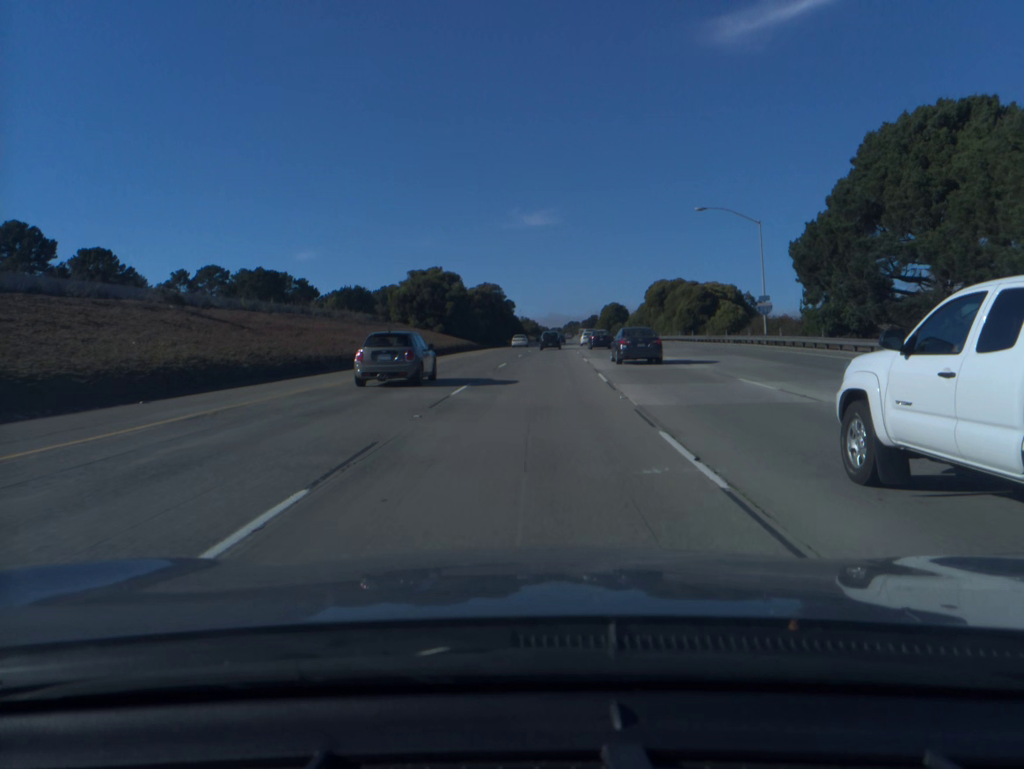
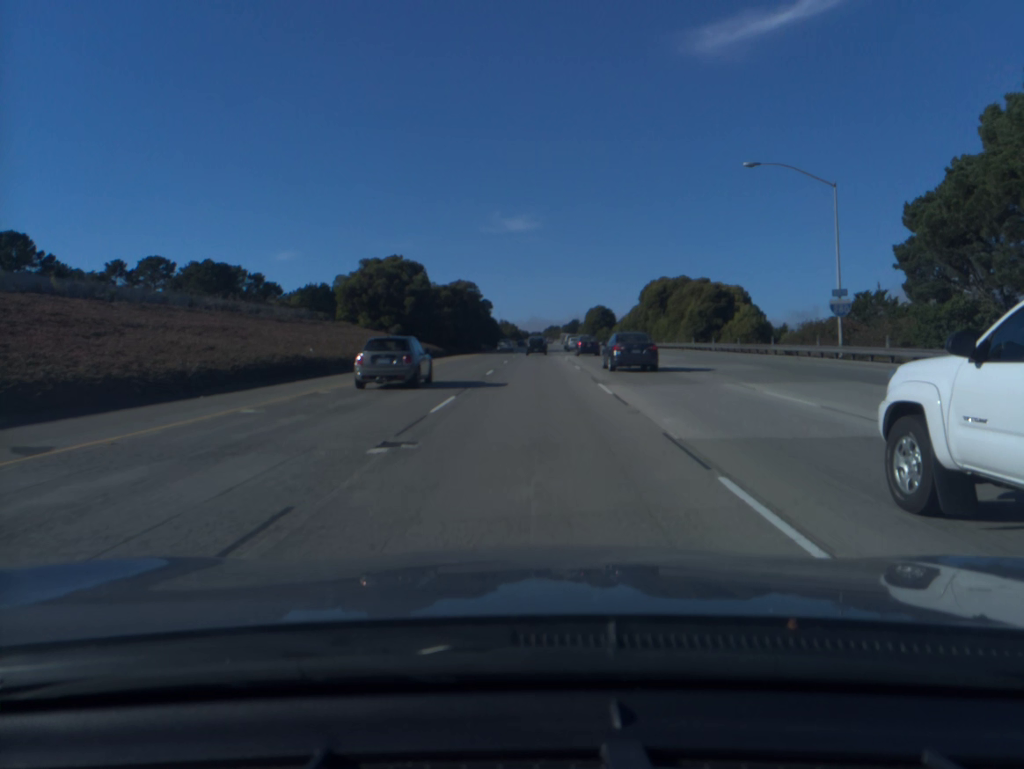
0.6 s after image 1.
(+0.2, +17.6) m; +1°
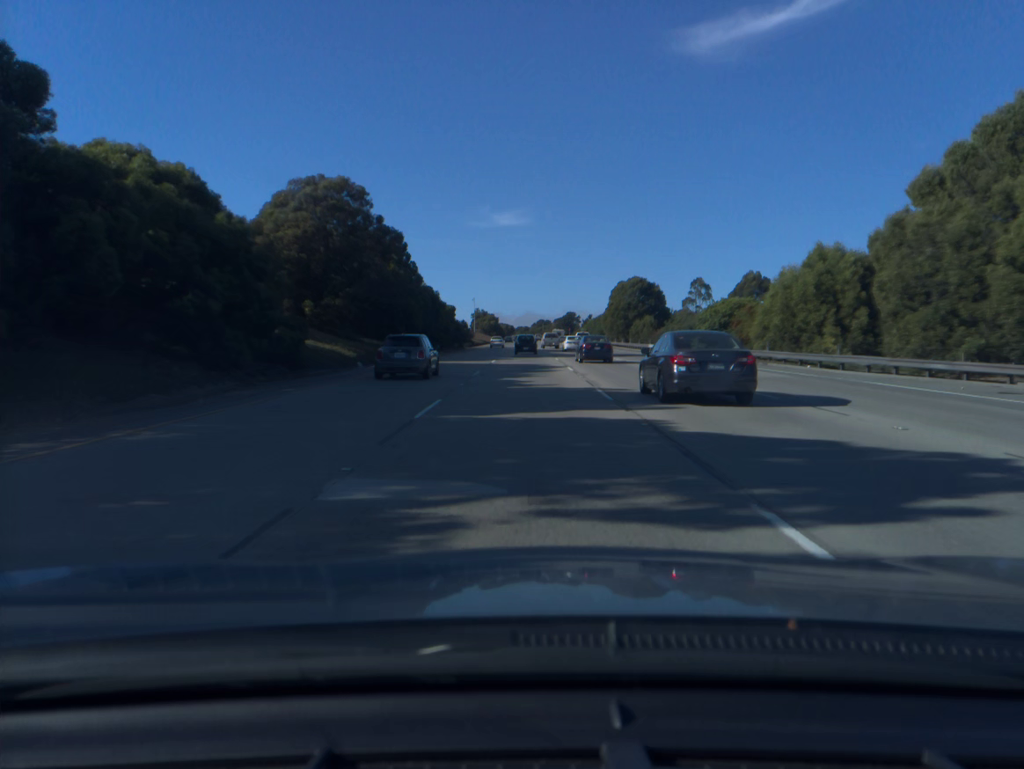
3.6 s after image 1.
(+1.5, +88.9) m; +1°
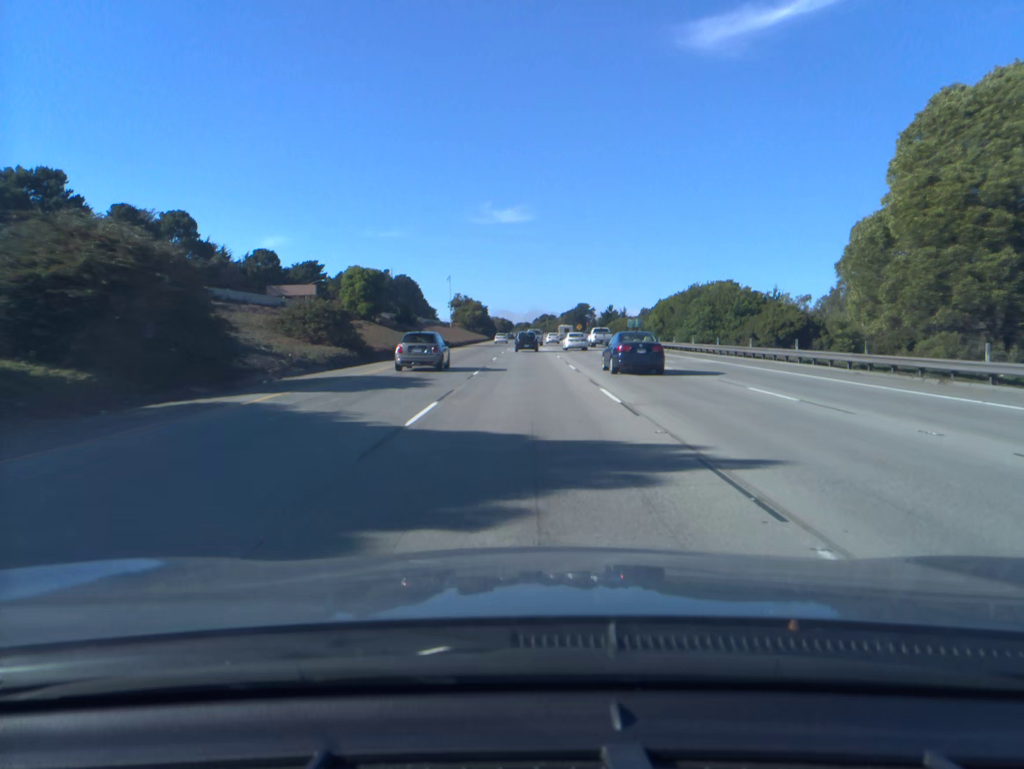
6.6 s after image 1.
(-0.3, +89.0) m; 0°
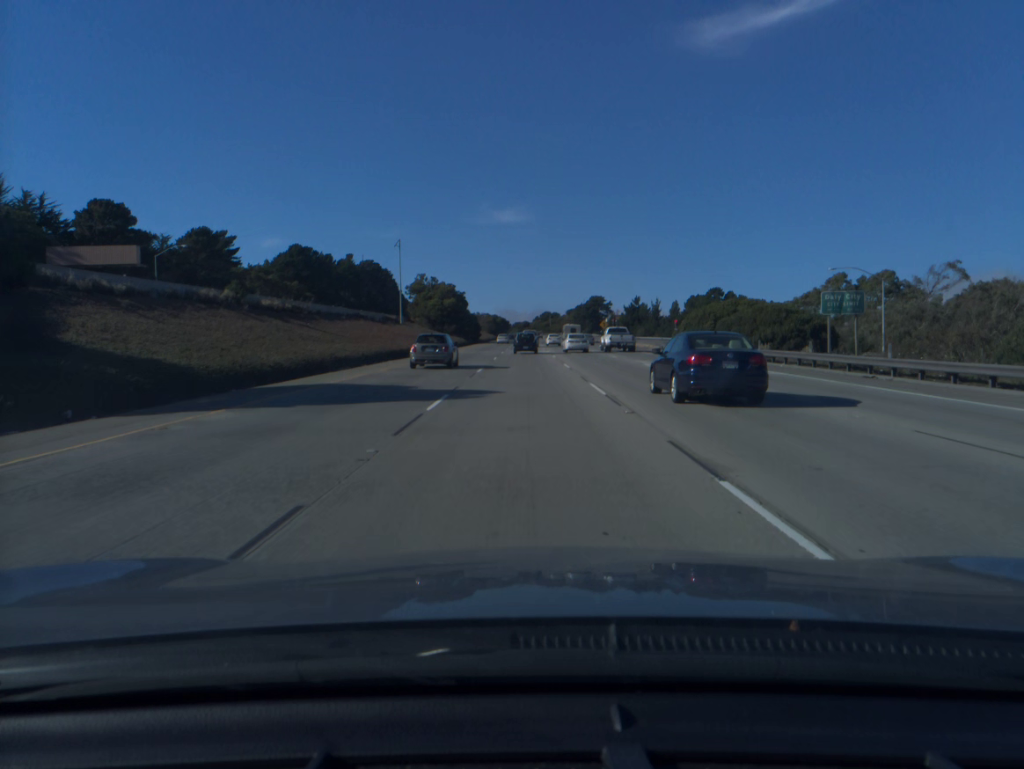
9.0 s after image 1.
(0.0, +70.5) m; 0°
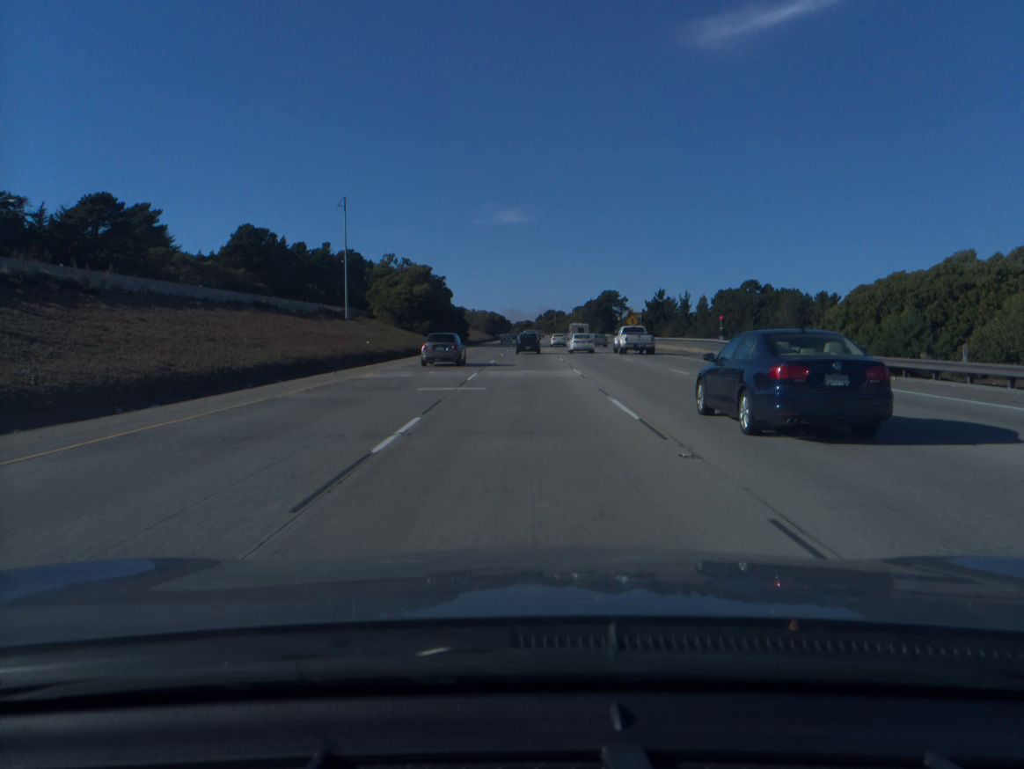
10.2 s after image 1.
(0.0, +34.9) m; 0°
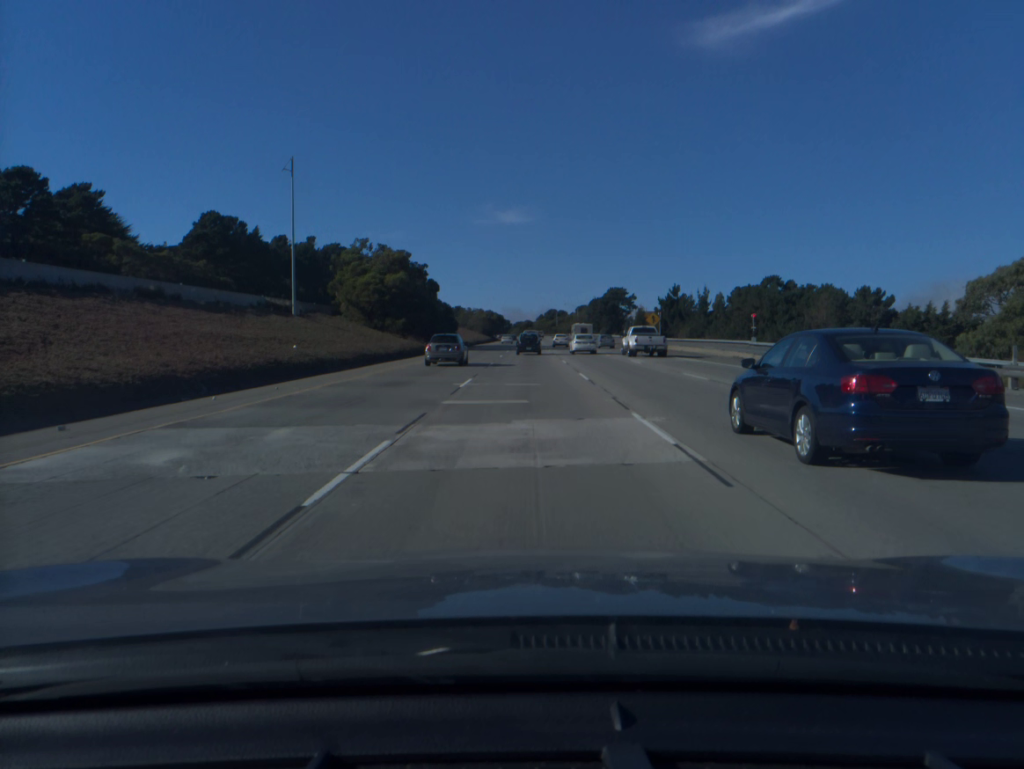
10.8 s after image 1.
(0.0, +17.4) m; 0°
